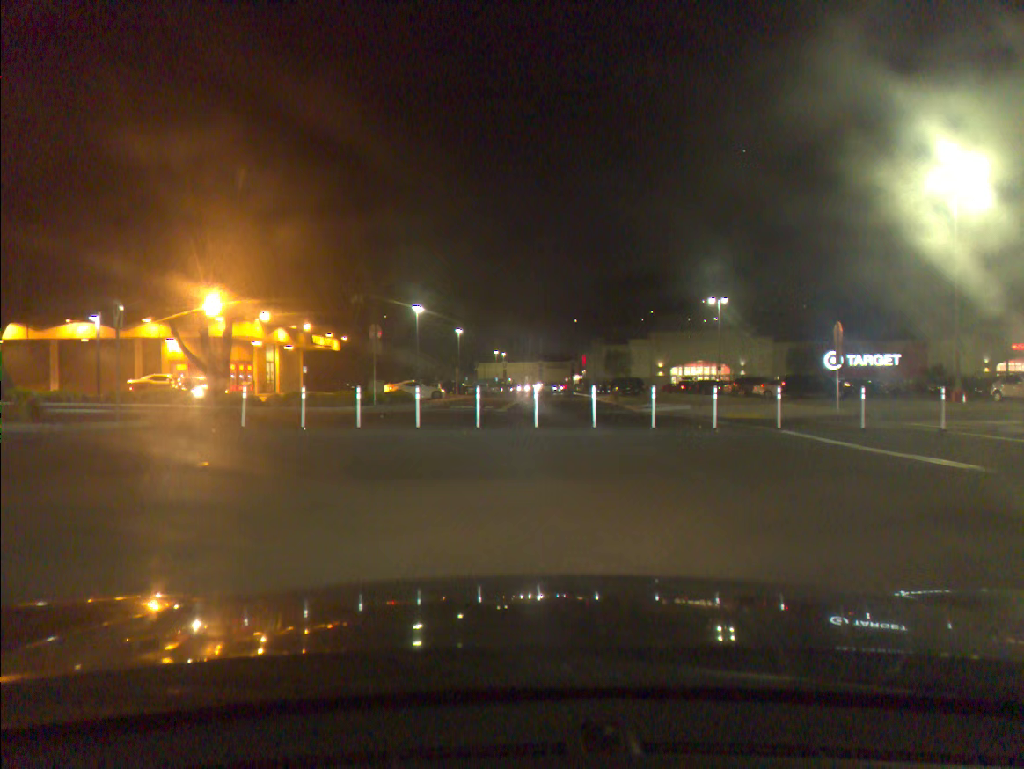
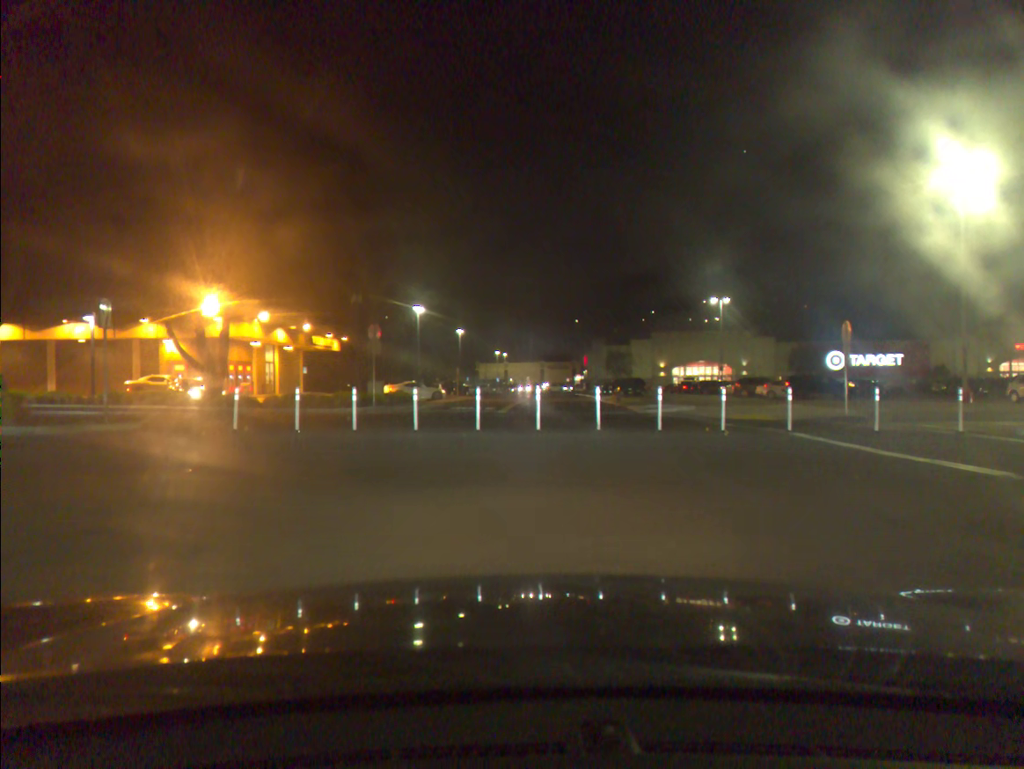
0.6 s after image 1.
(0.0, +0.6) m; 0°
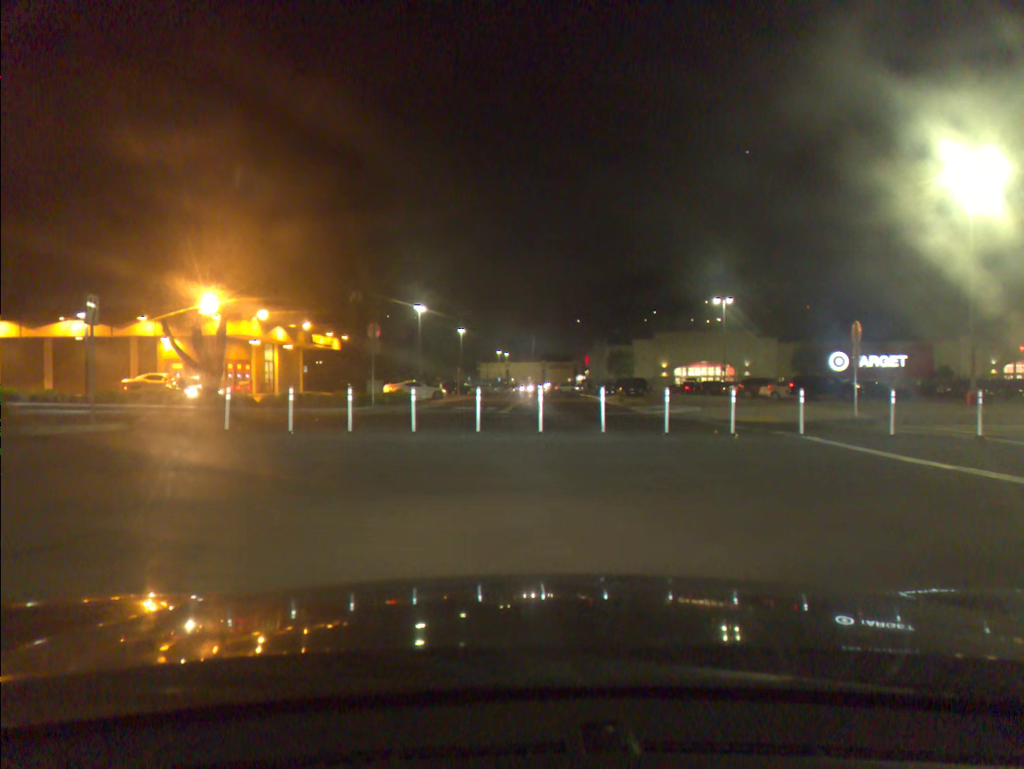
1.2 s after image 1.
(0.0, +0.6) m; 0°
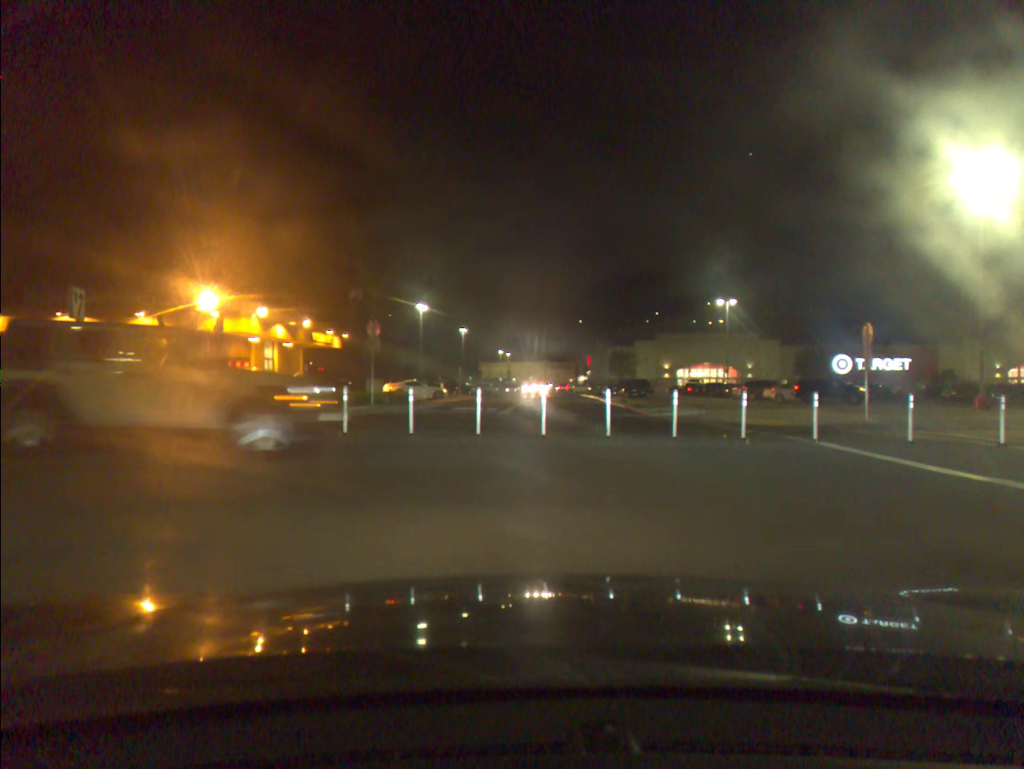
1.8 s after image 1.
(0.0, +0.6) m; 0°
